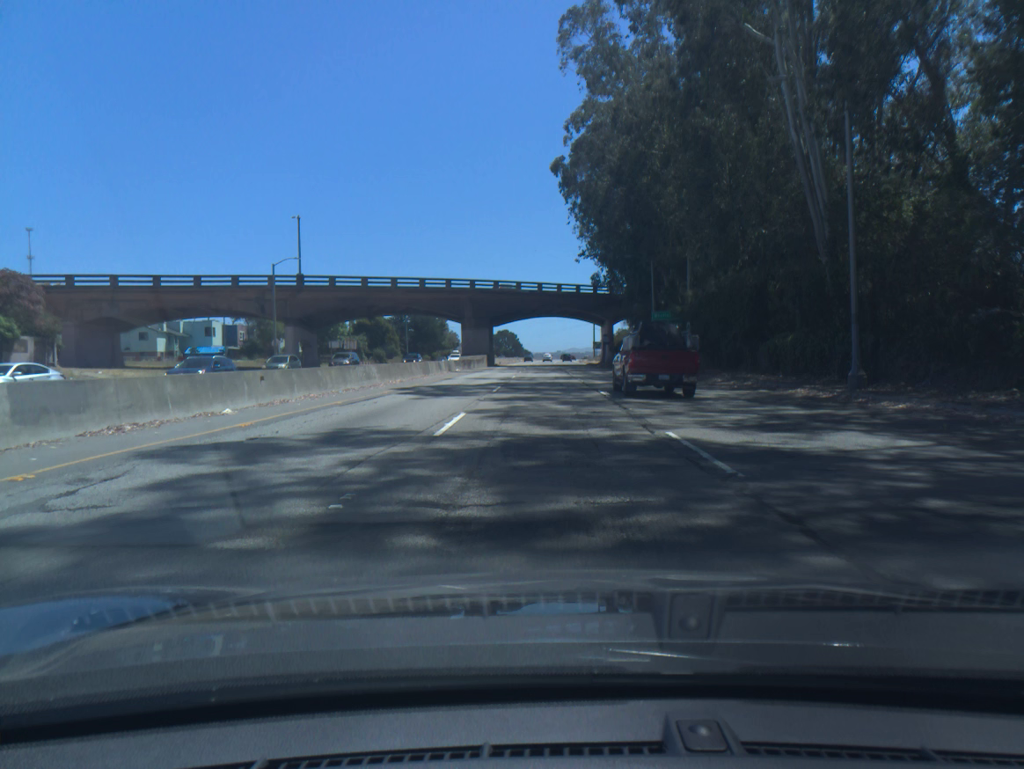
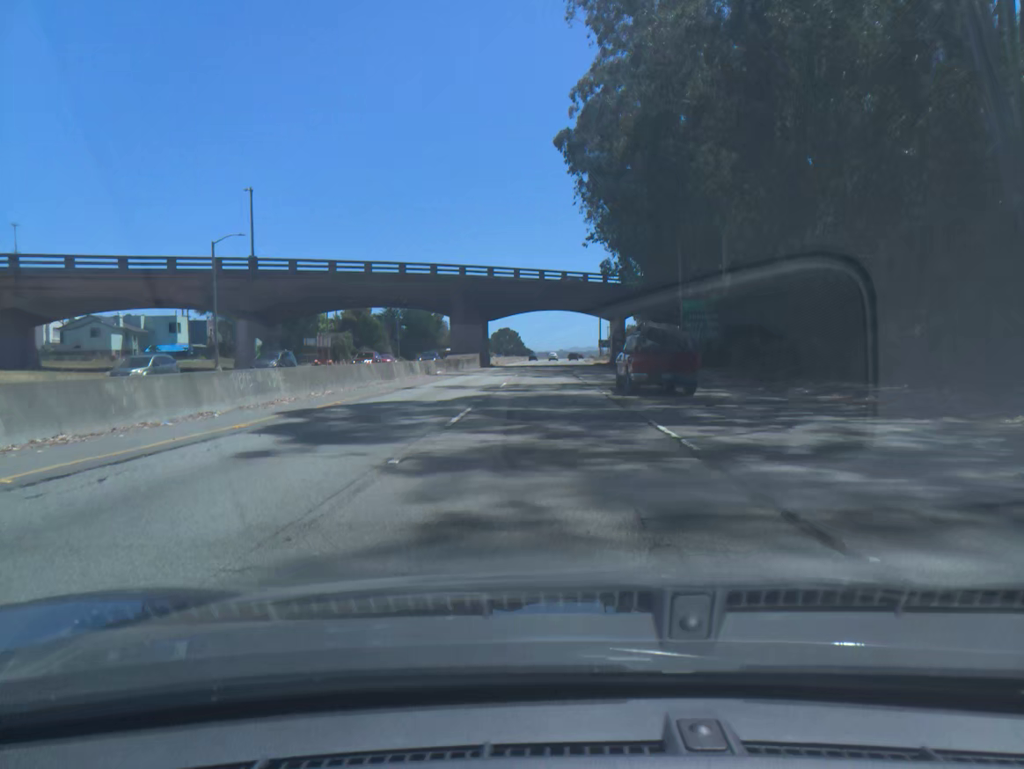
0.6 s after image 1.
(0.0, +12.5) m; 0°
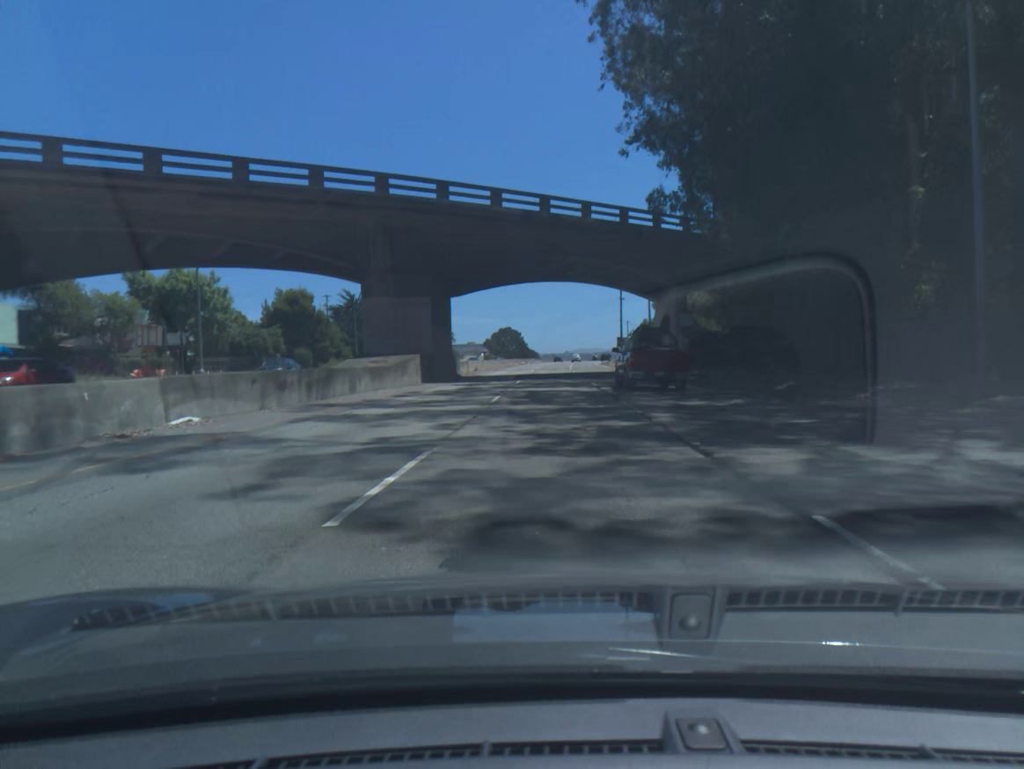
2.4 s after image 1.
(0.0, +37.6) m; 0°
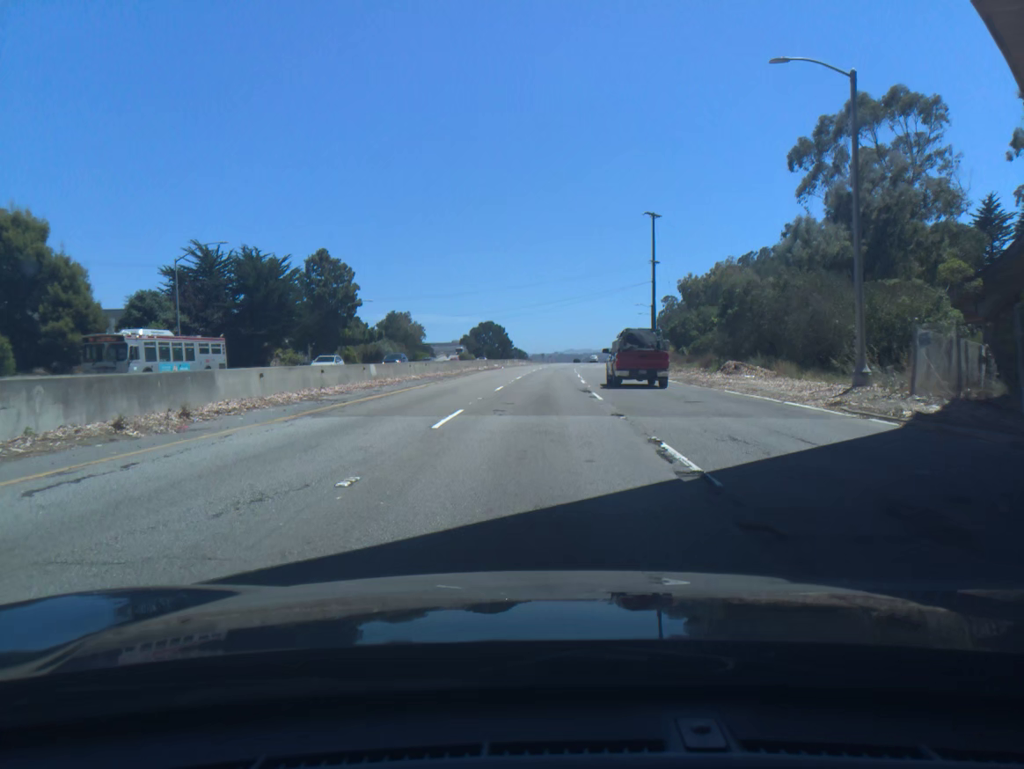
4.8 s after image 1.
(+0.4, +51.8) m; +1°
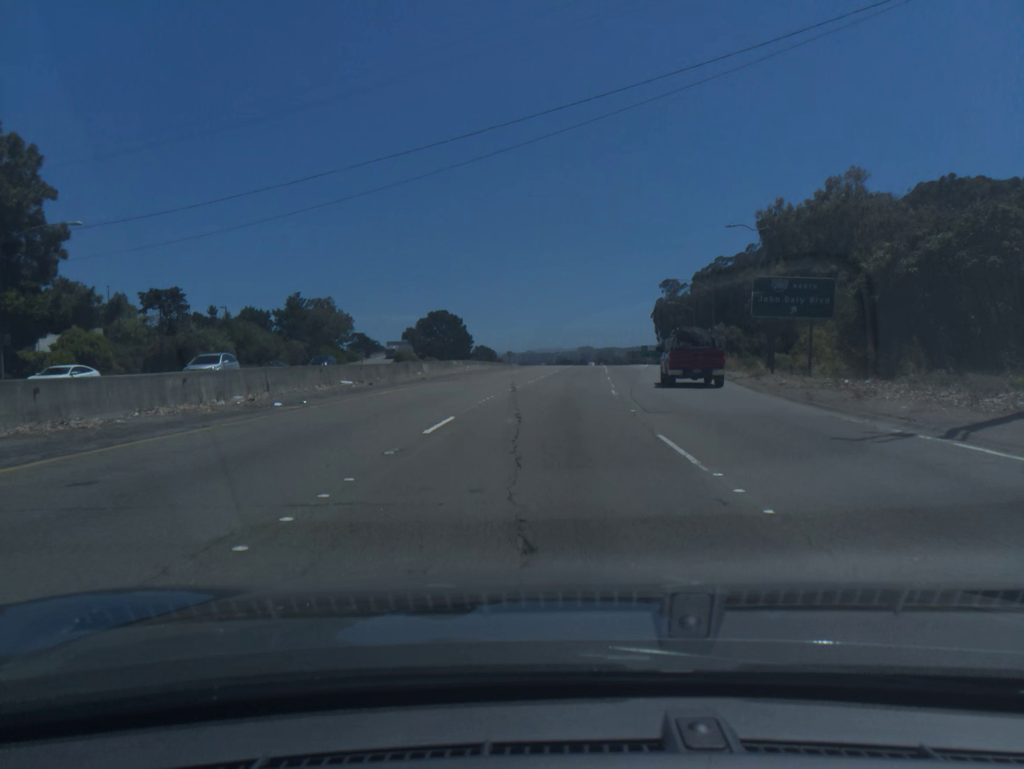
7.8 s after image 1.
(+0.5, +67.5) m; +1°
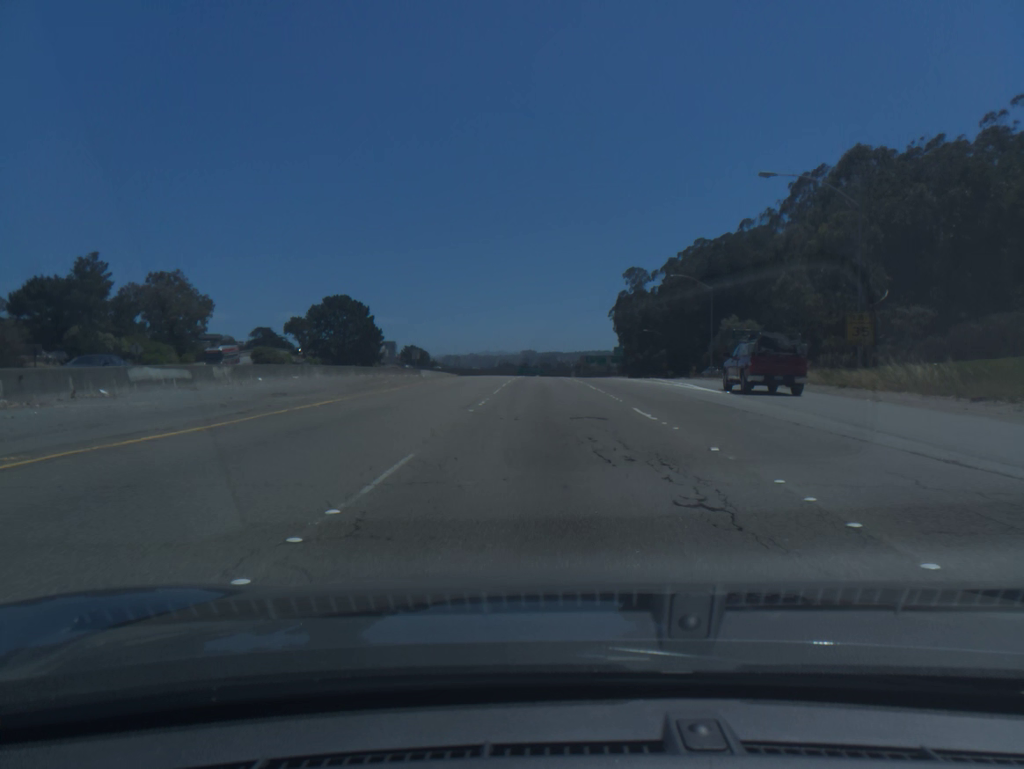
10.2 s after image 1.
(+2.0, +54.5) m; +4°
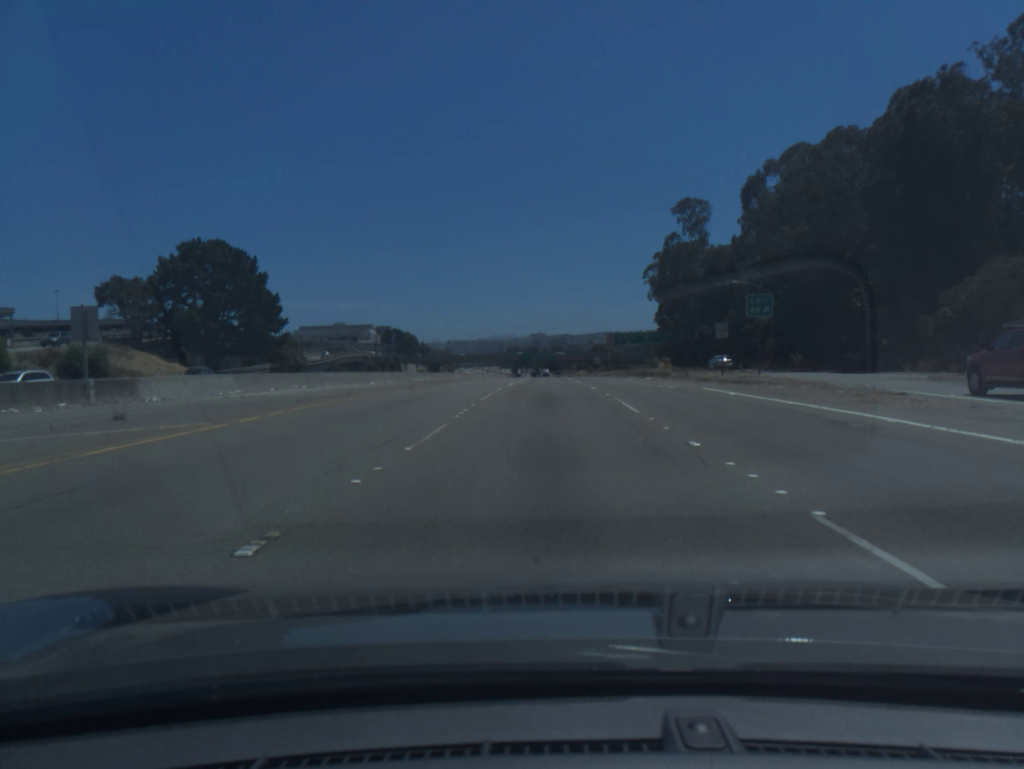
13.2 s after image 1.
(-0.4, +71.0) m; -1°
